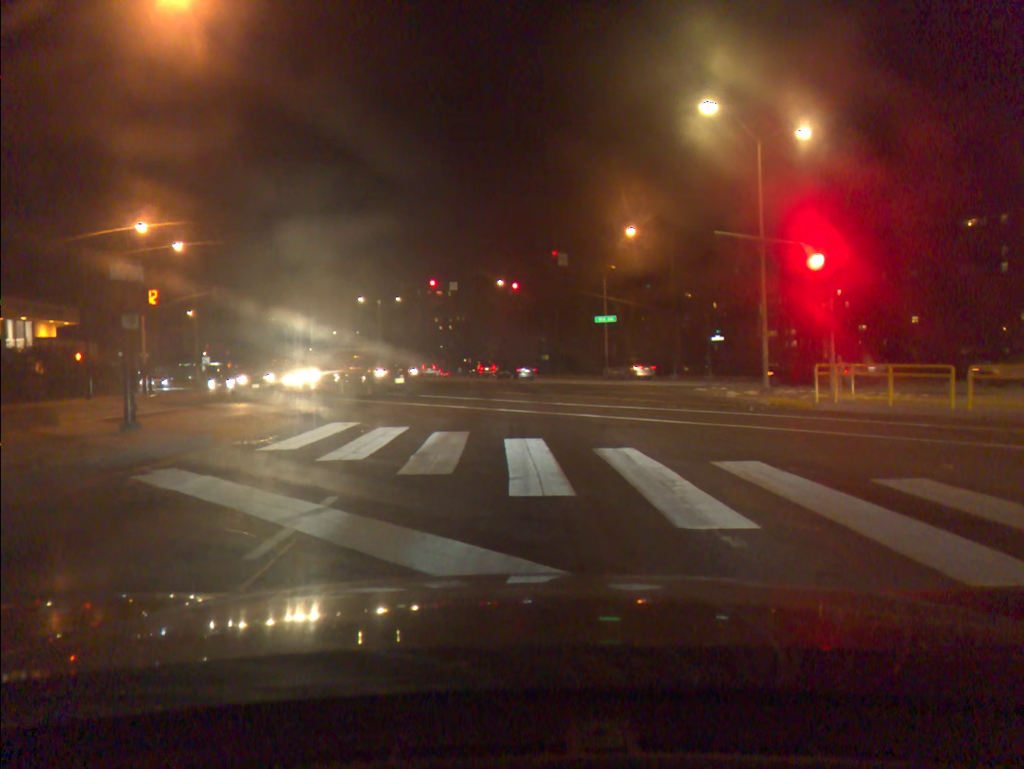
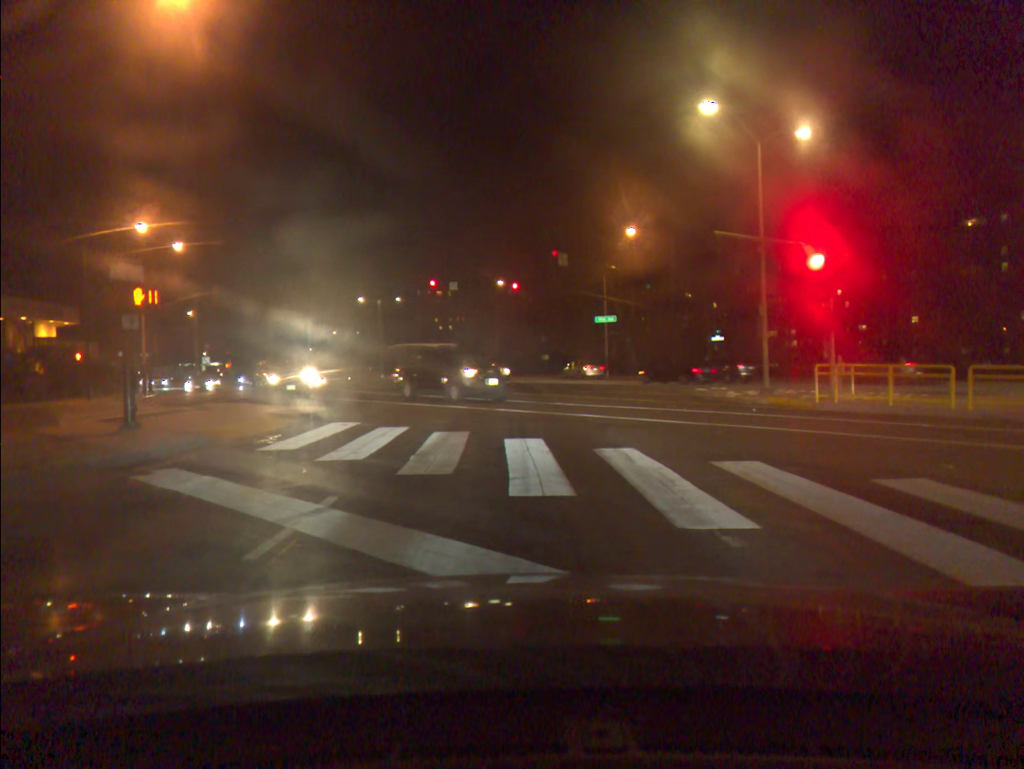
(0.0, 0.0) m; 0°
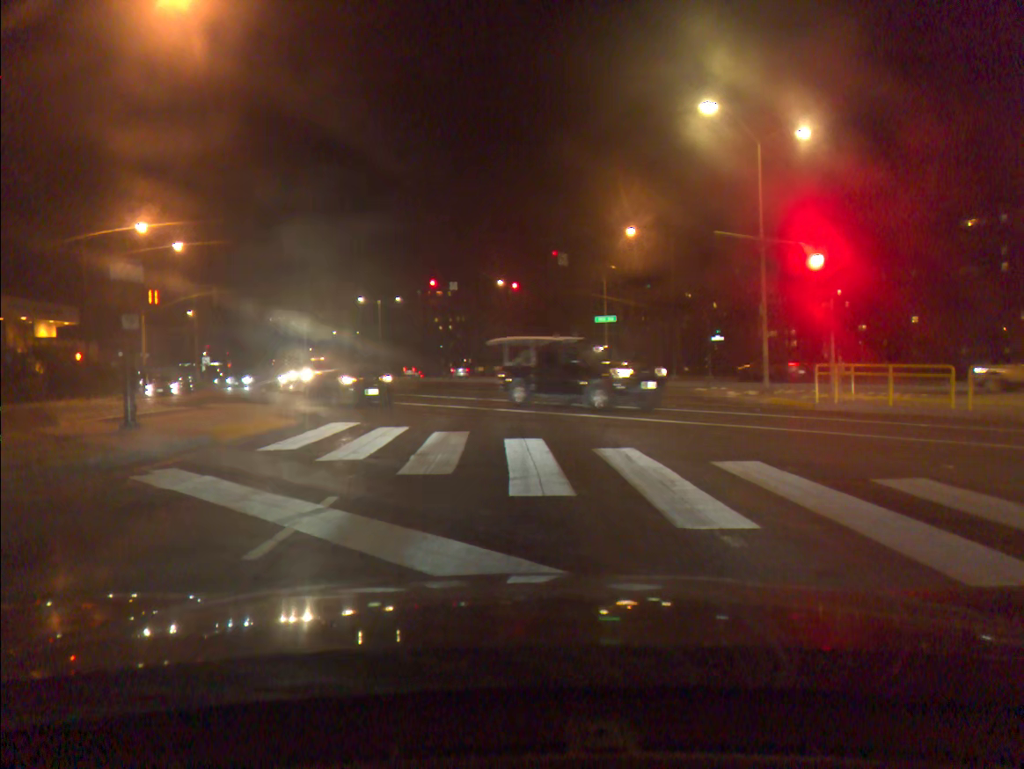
(0.0, 0.0) m; 0°
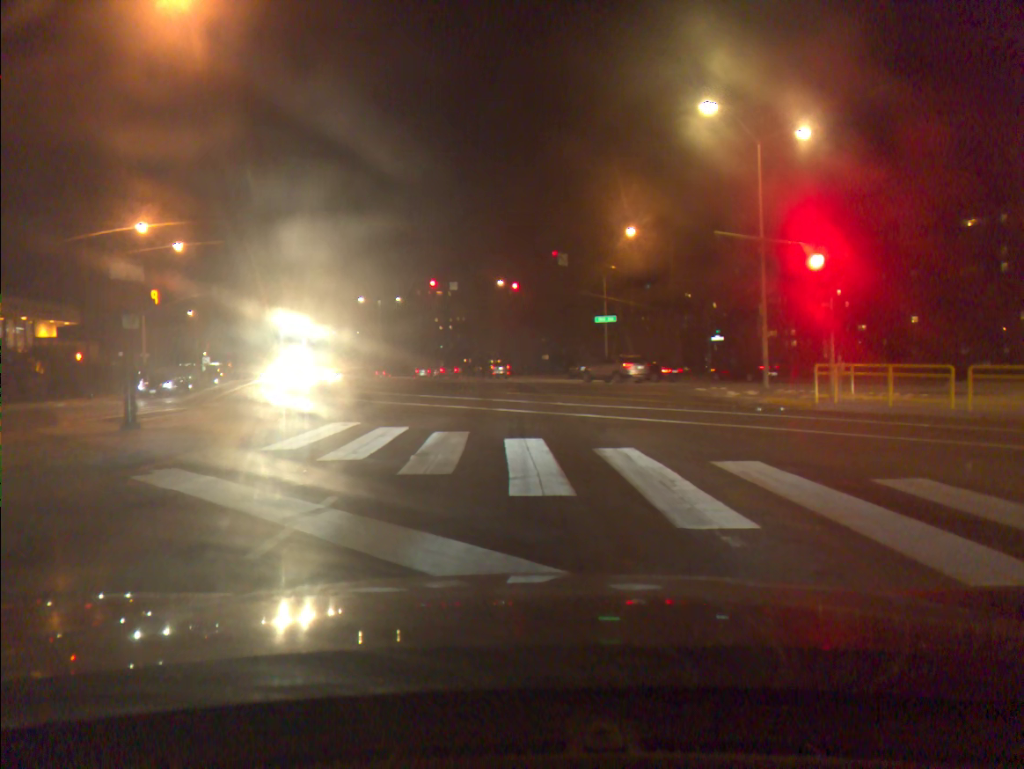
(0.0, 0.0) m; 0°
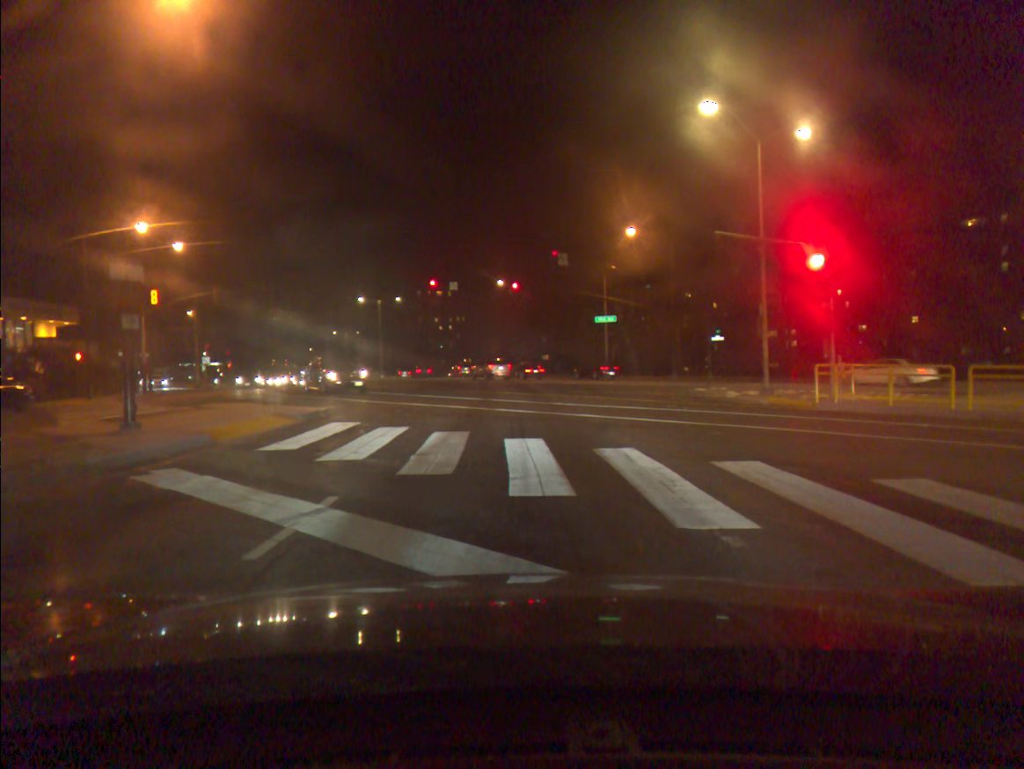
(0.0, 0.0) m; 0°
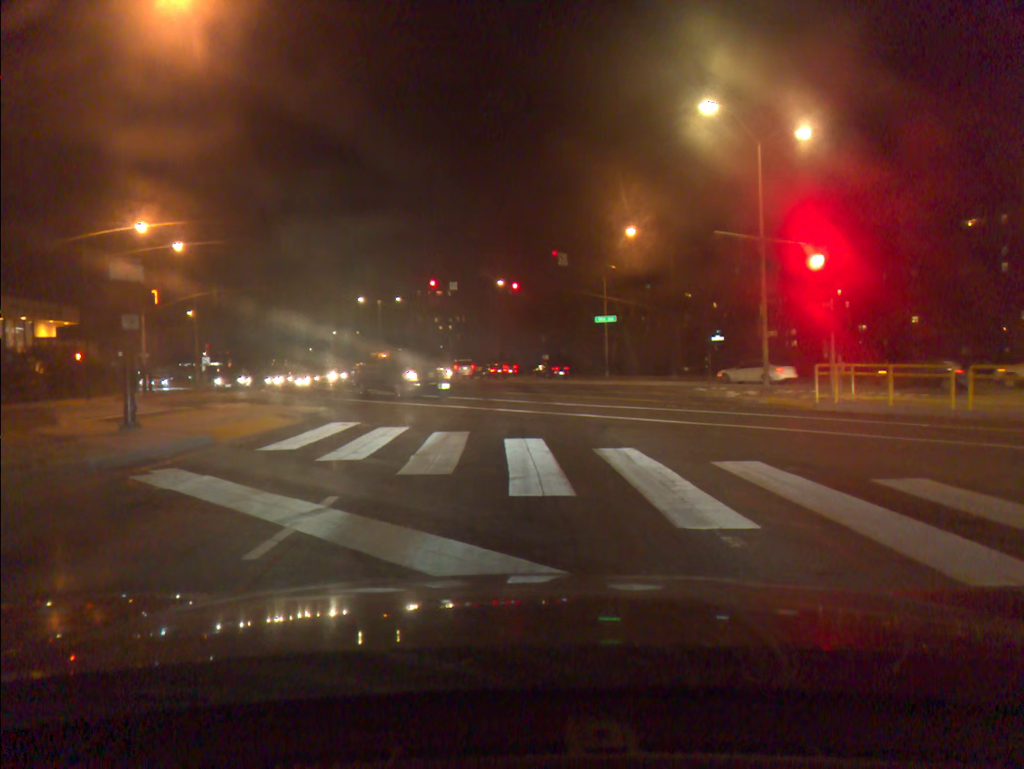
(0.0, 0.0) m; 0°
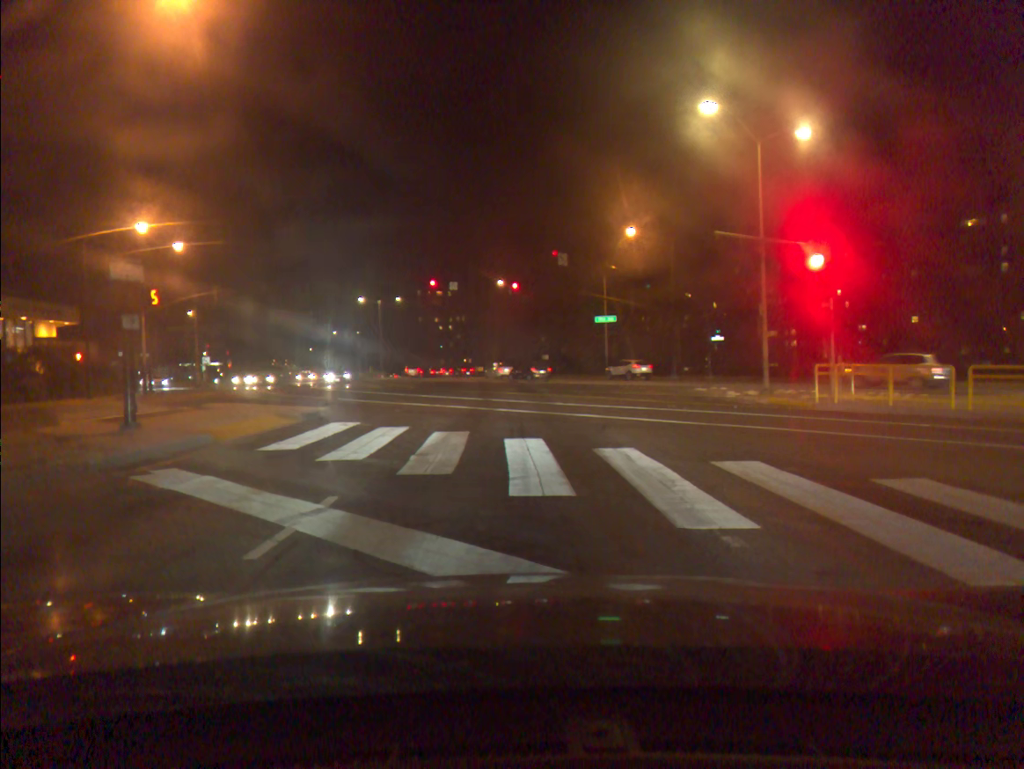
(0.0, 0.0) m; 0°
